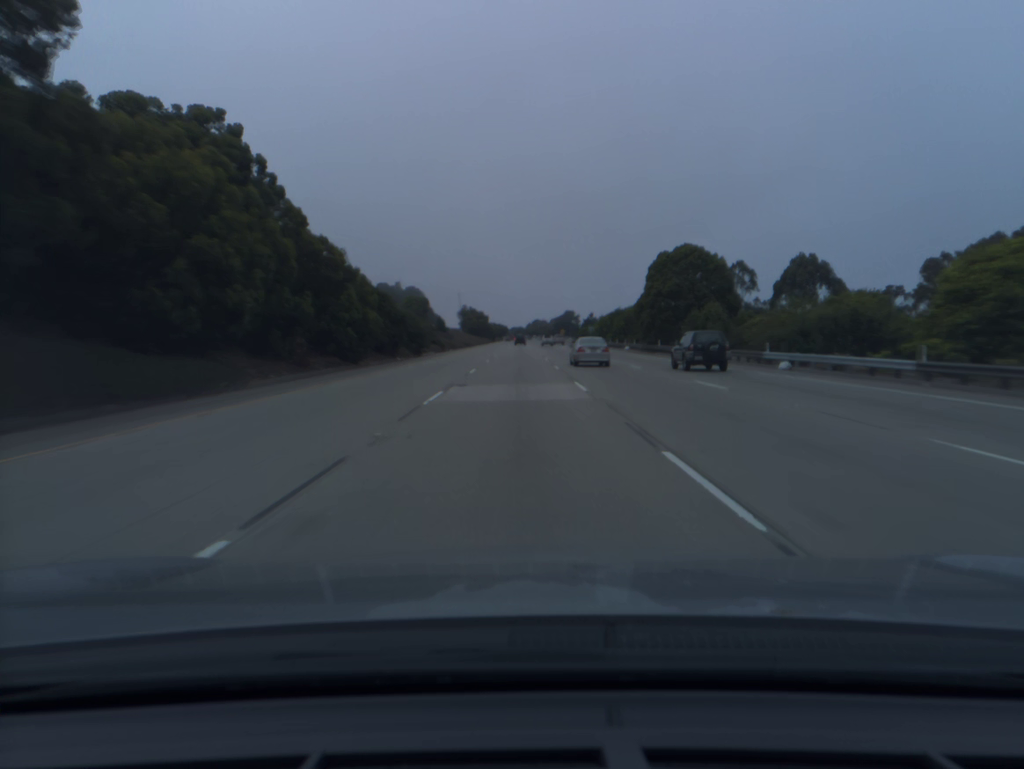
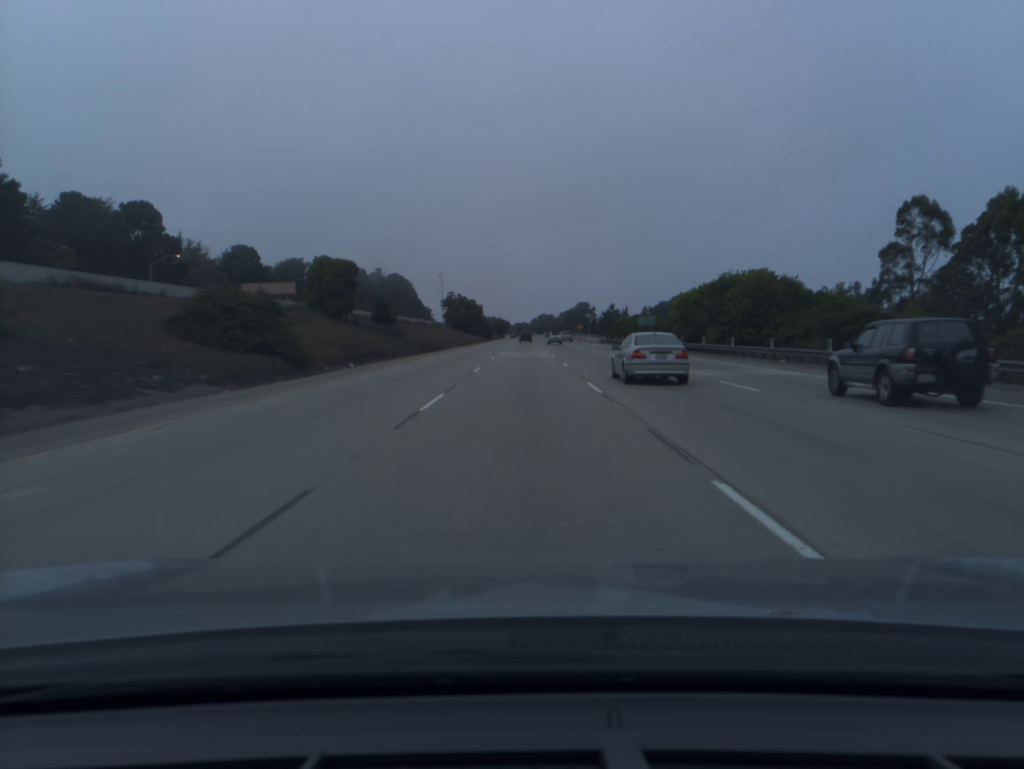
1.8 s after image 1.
(-0.2, +60.3) m; 0°
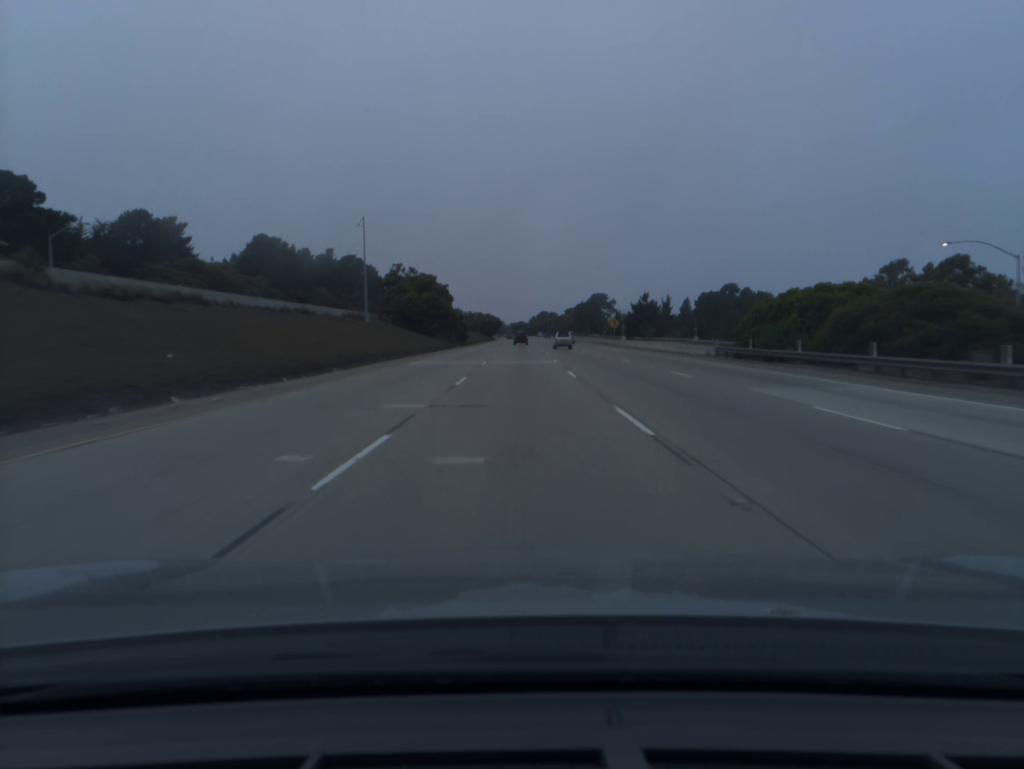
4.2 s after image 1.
(+0.3, +80.5) m; 0°
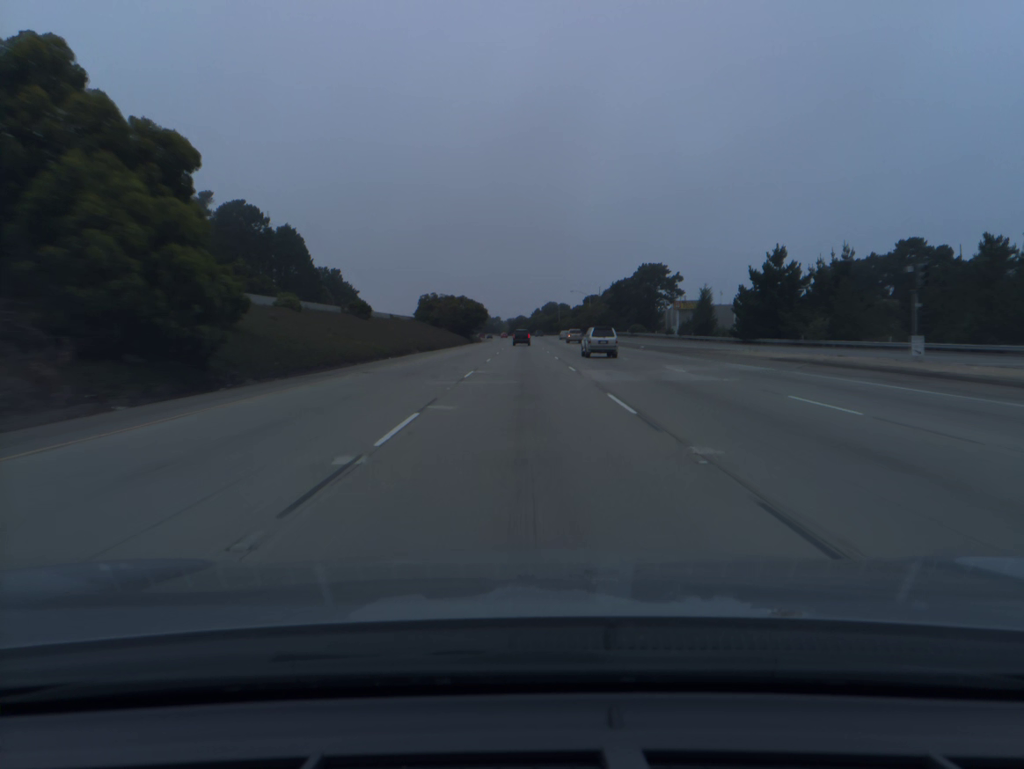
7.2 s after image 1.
(-0.2, +100.1) m; 0°
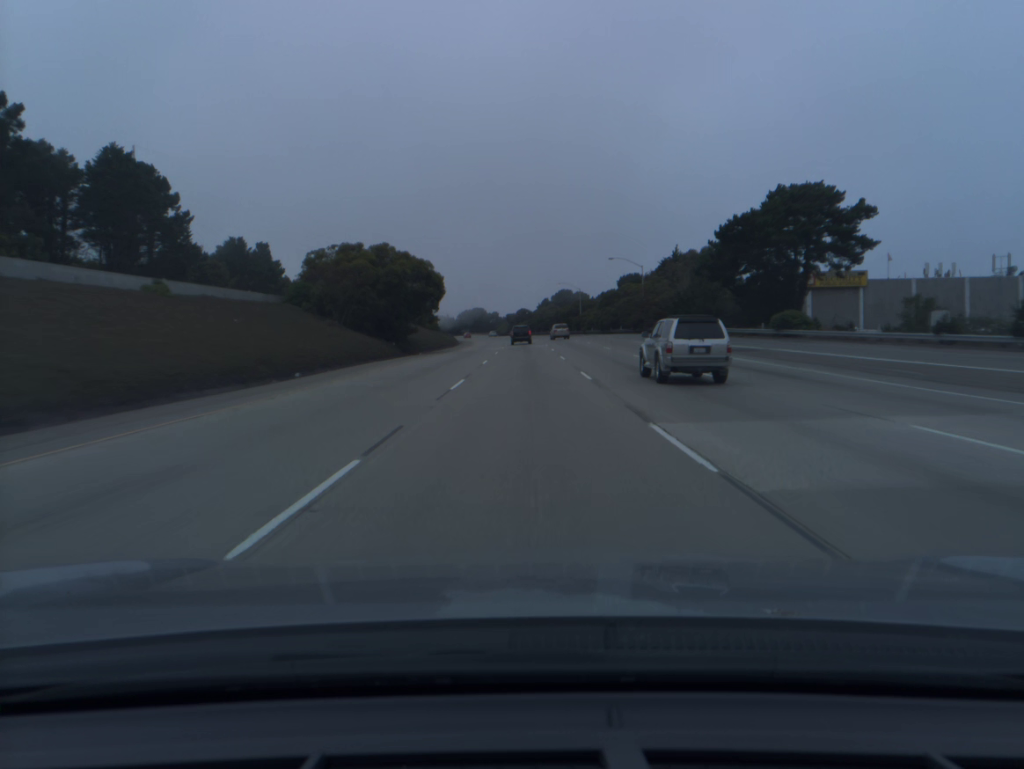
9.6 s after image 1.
(0.0, +78.1) m; 0°
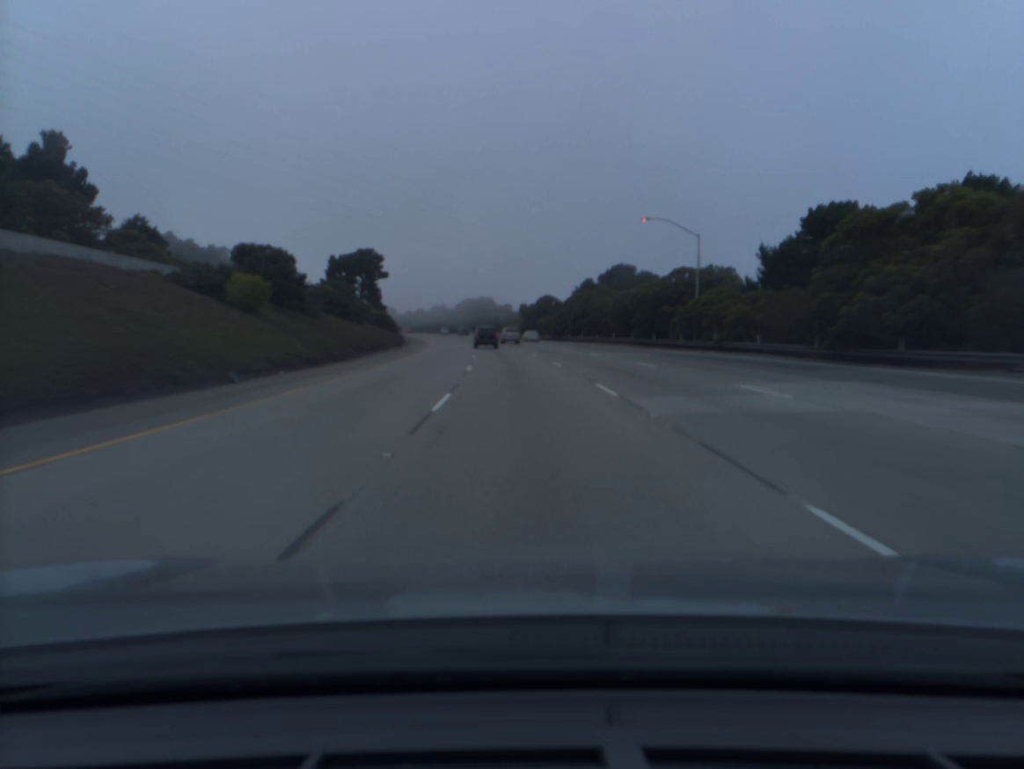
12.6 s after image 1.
(-0.4, +93.3) m; -1°
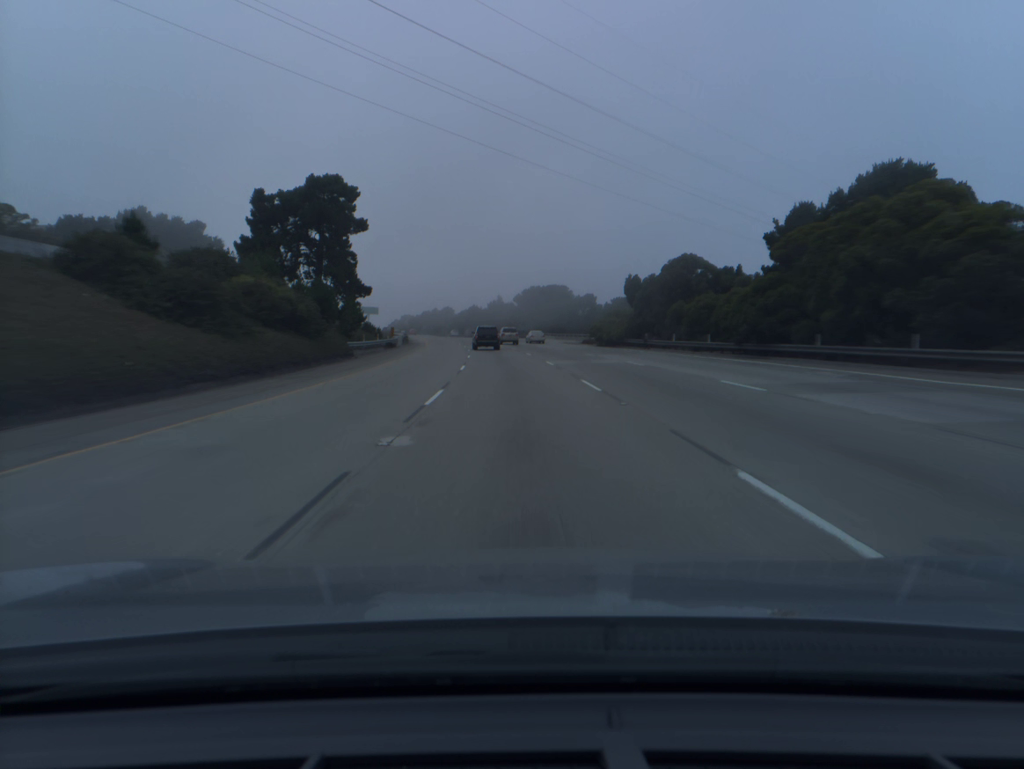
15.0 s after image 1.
(-3.1, +71.6) m; -5°
